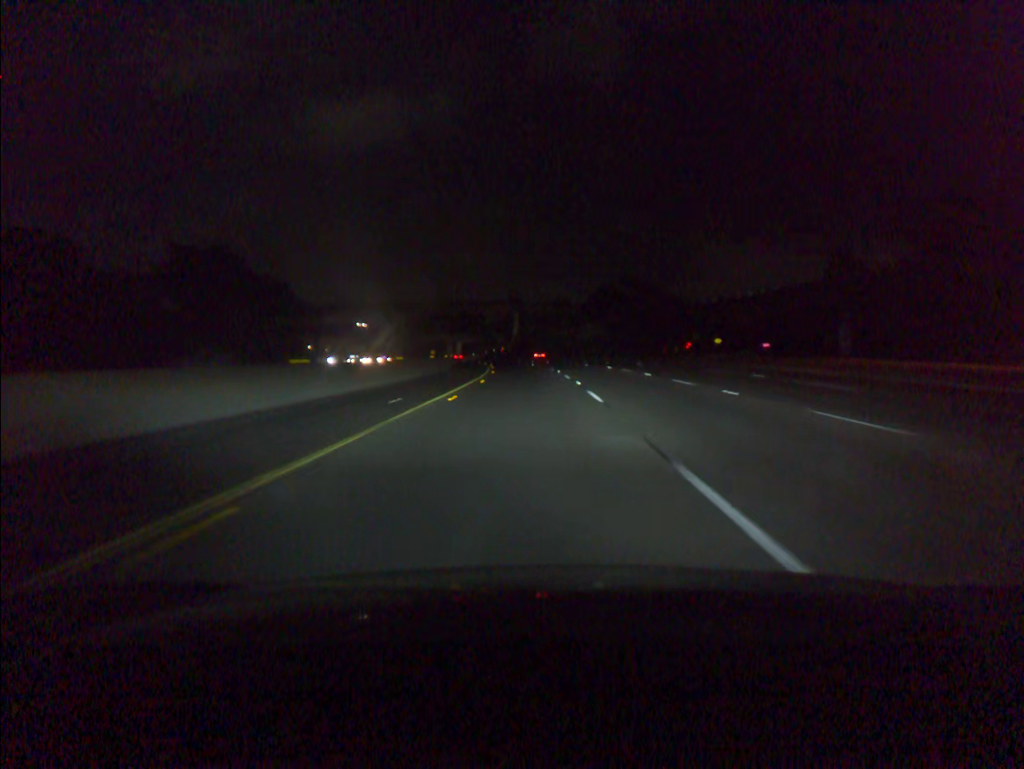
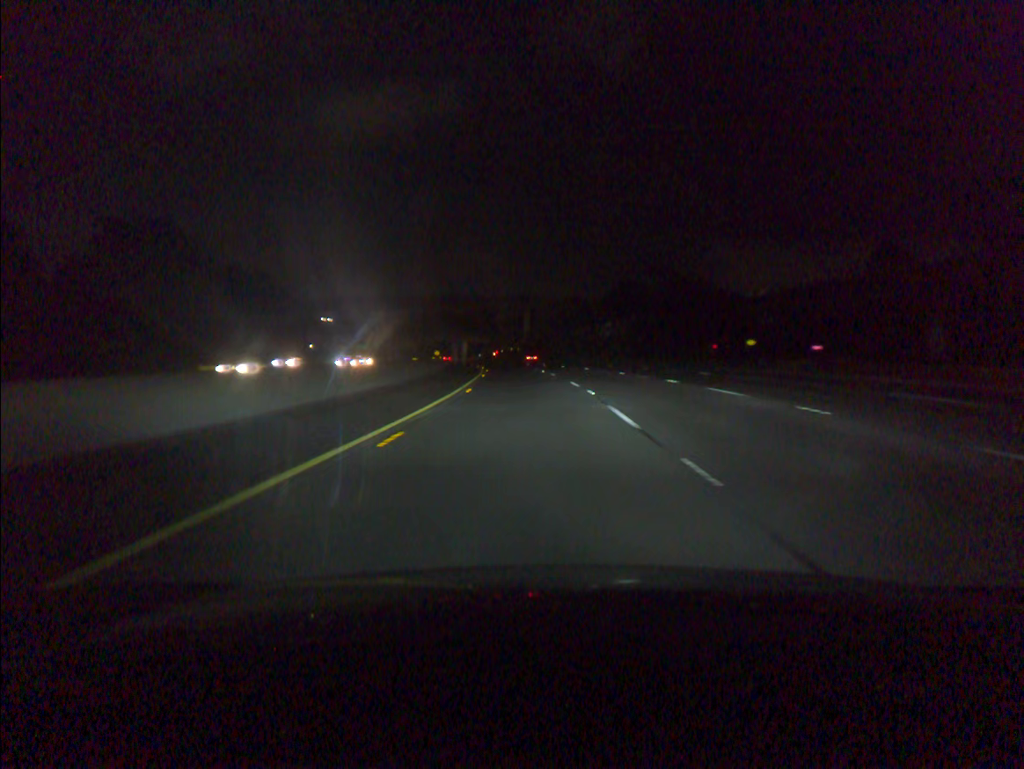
(-0.1, +20.4) m; -1°
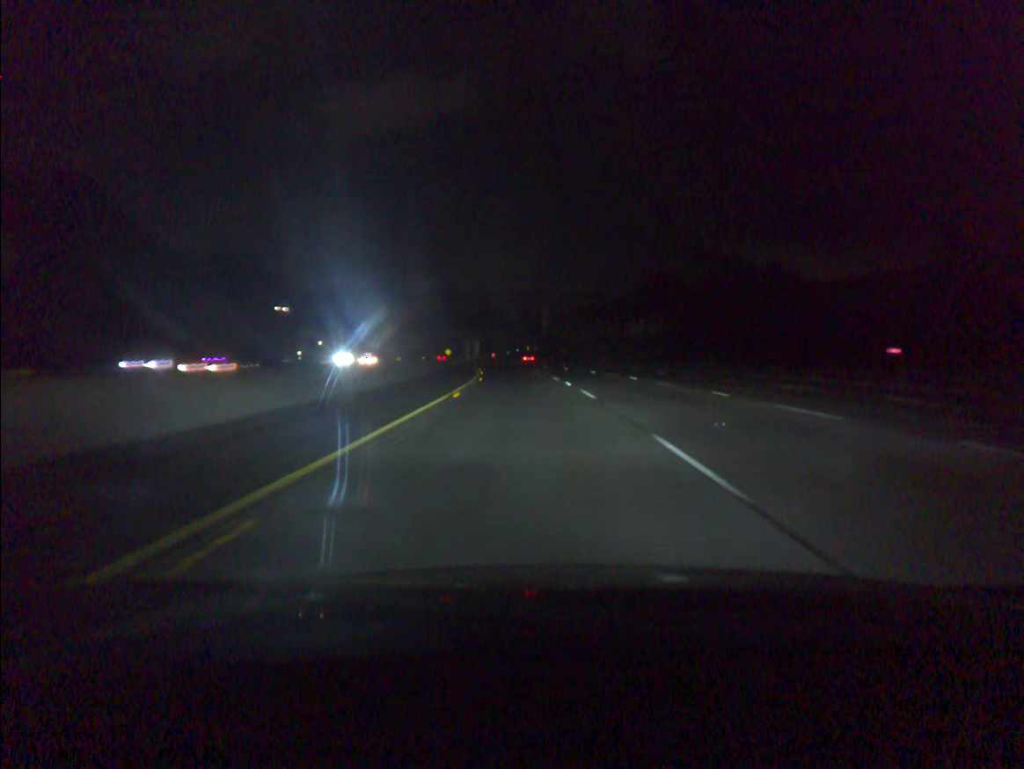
(-0.2, +20.3) m; -1°
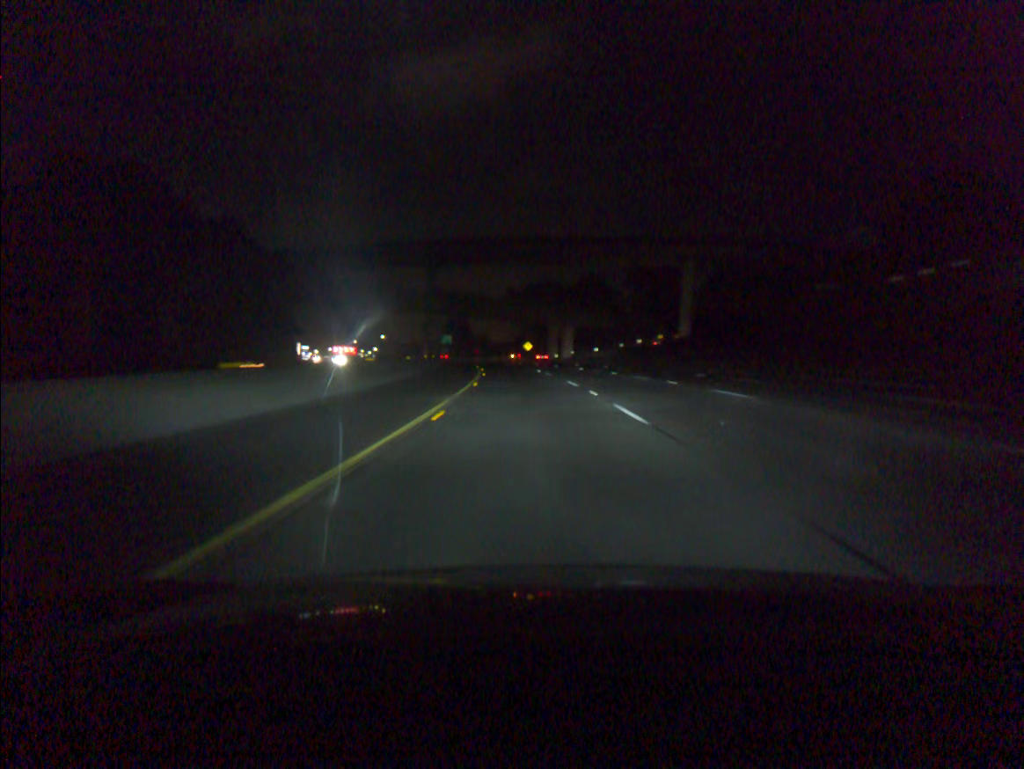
(-5.1, +80.5) m; -7°
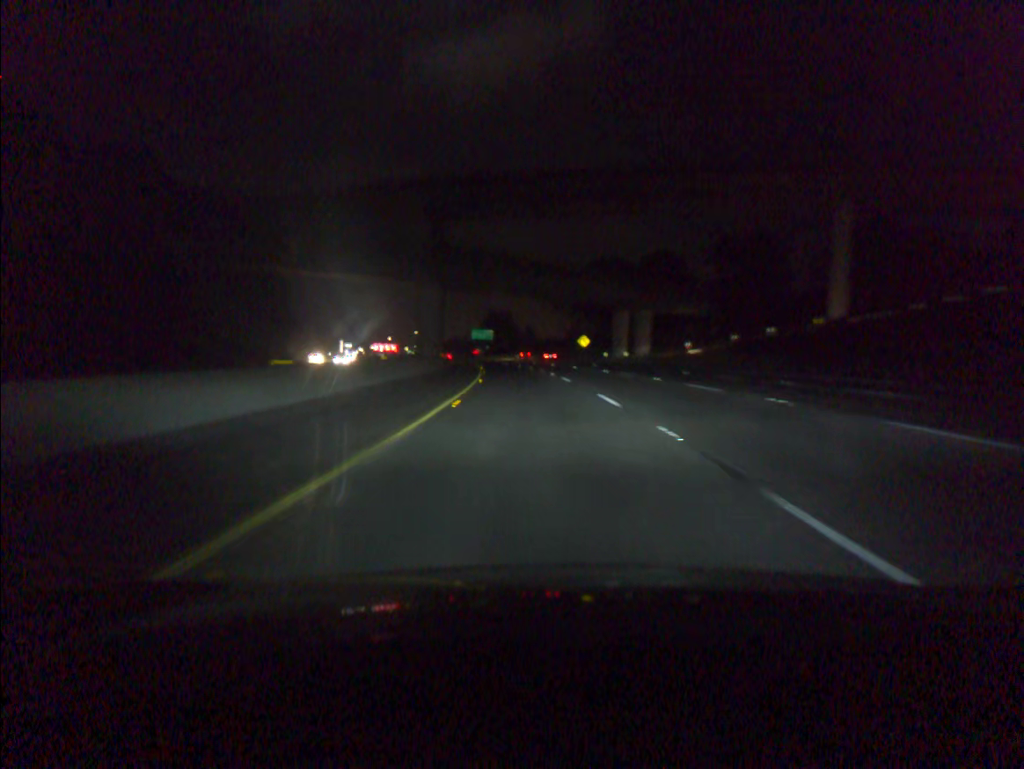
(-1.3, +40.3) m; -4°
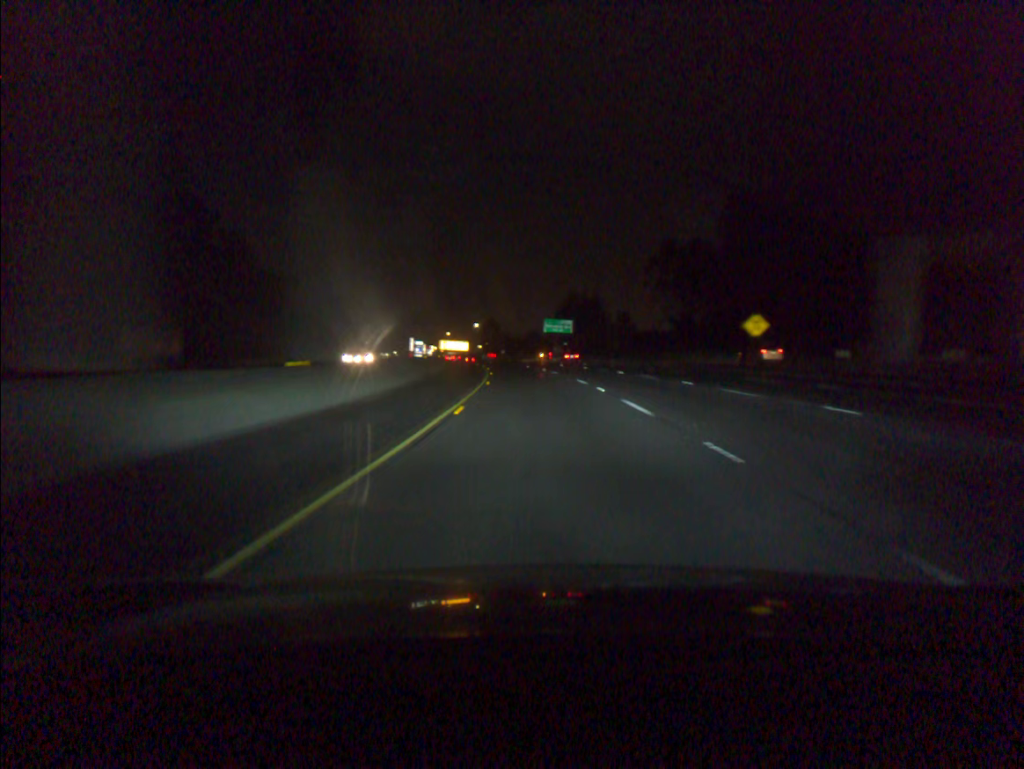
(-3.1, +60.5) m; -6°
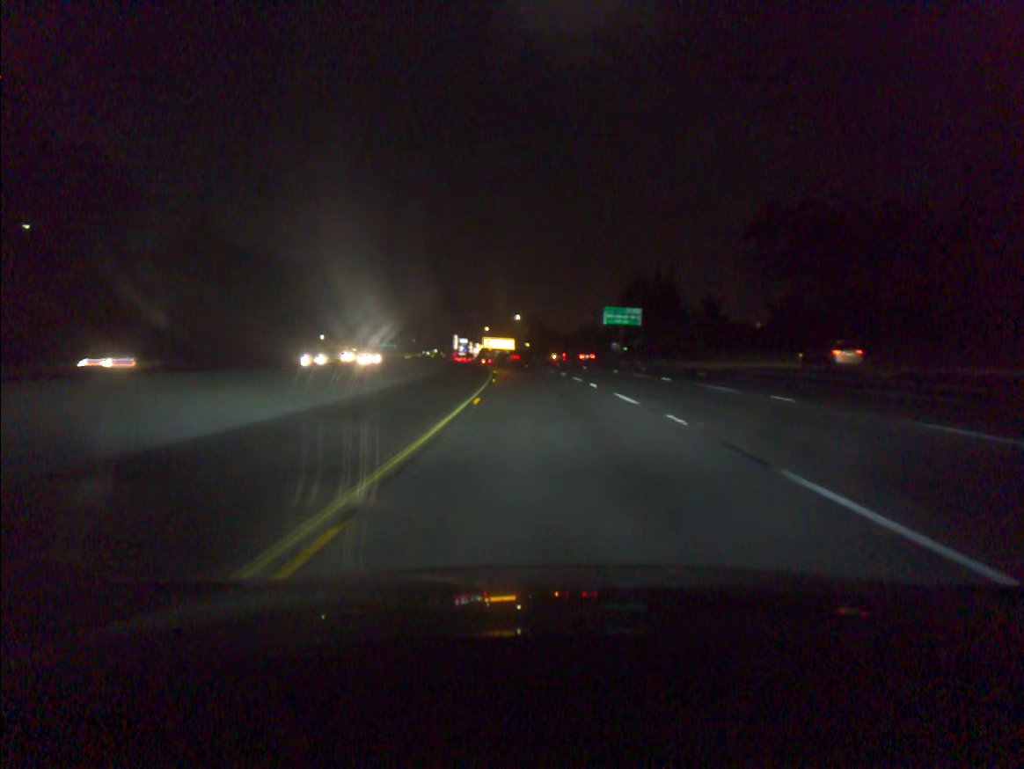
(-1.3, +40.5) m; -4°
